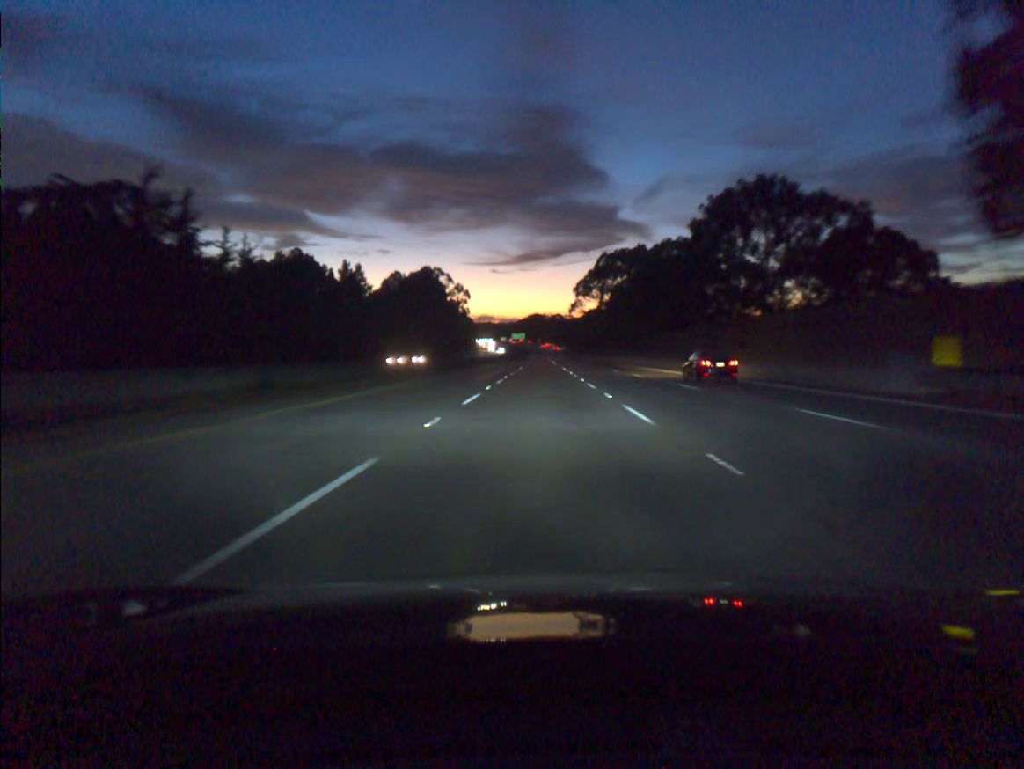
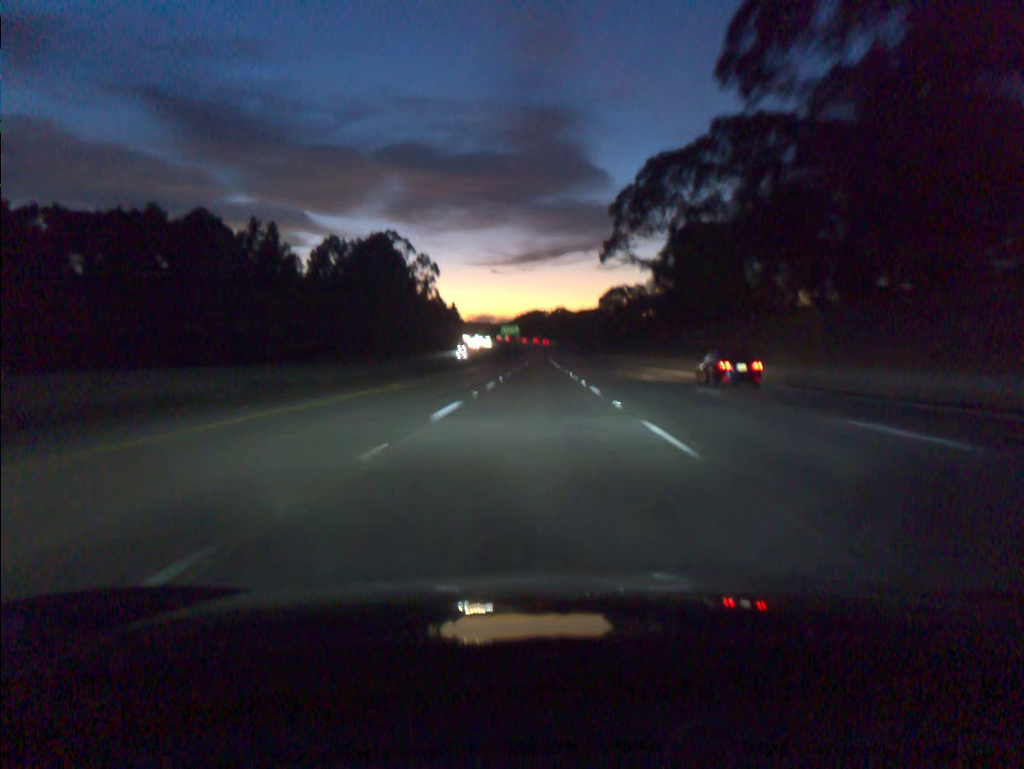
(+0.2, +92.0) m; 0°
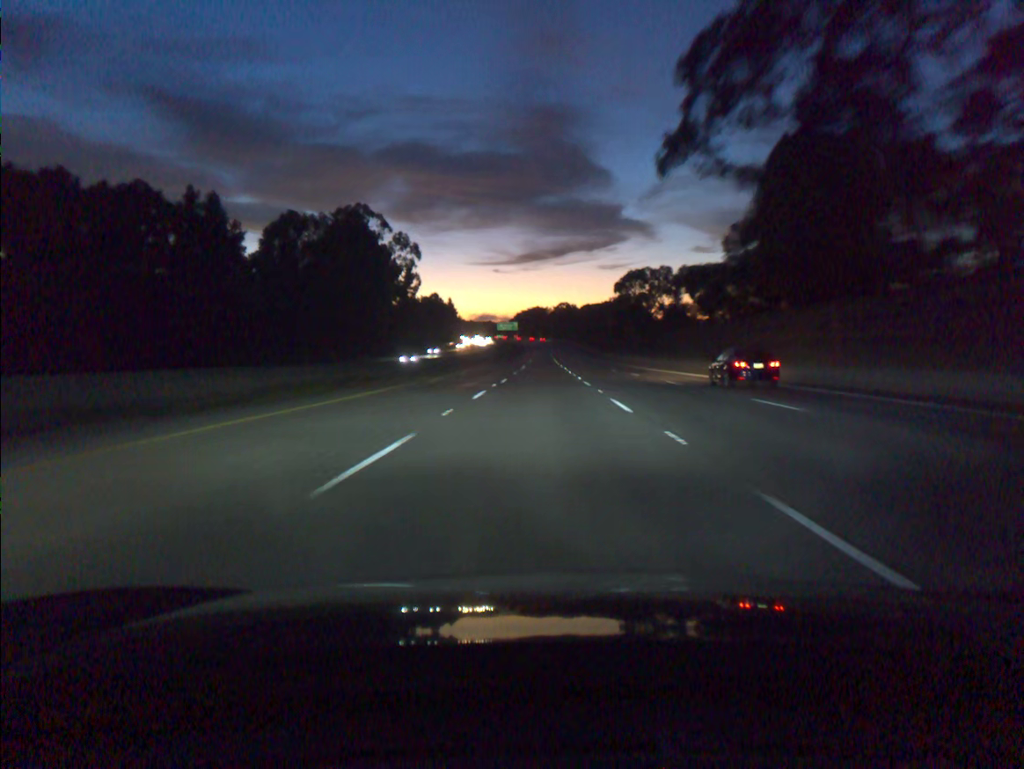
(-0.1, +36.7) m; 0°
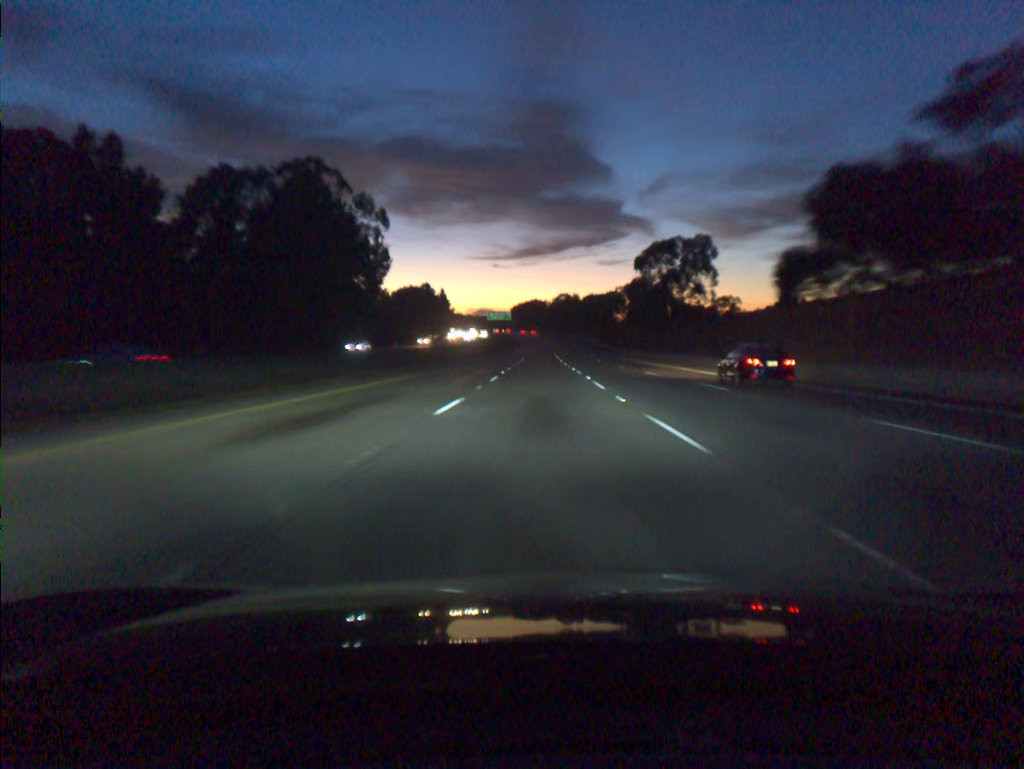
(0.0, +36.7) m; 0°
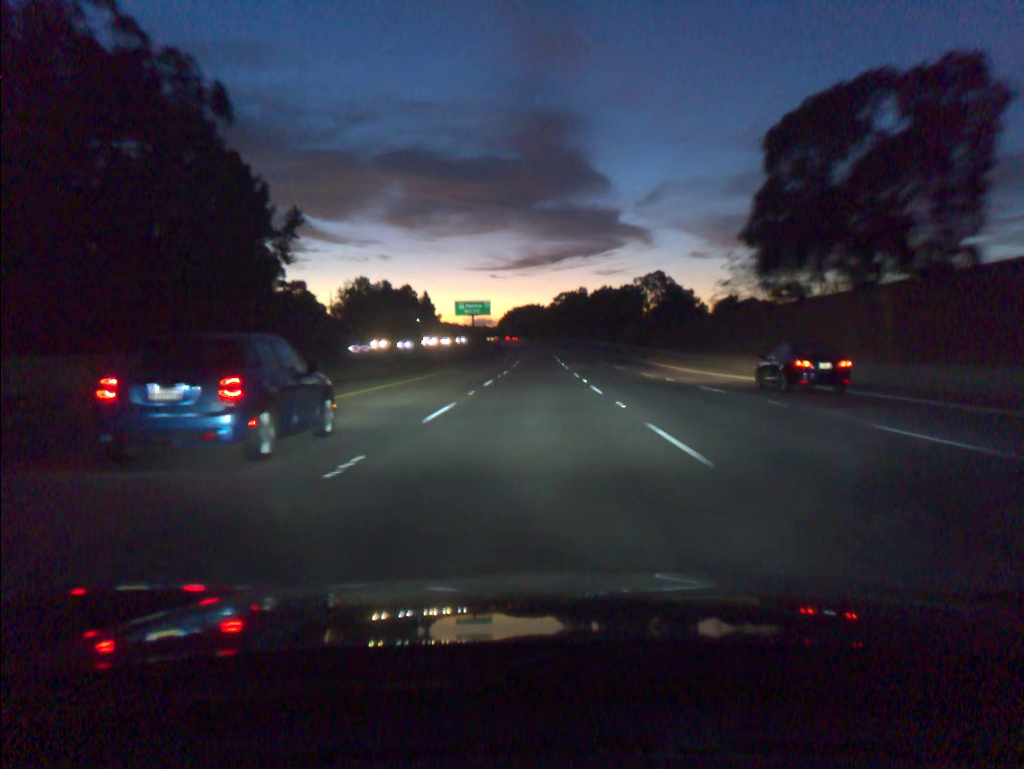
(+0.2, +73.5) m; 0°
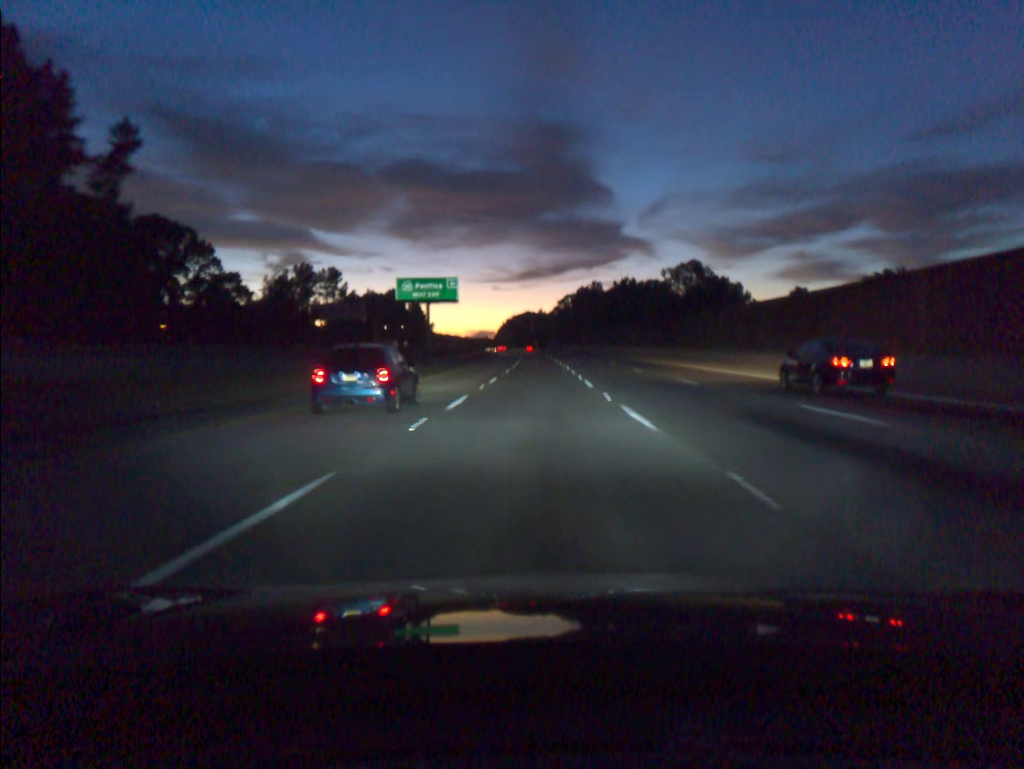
(-0.1, +54.9) m; 0°
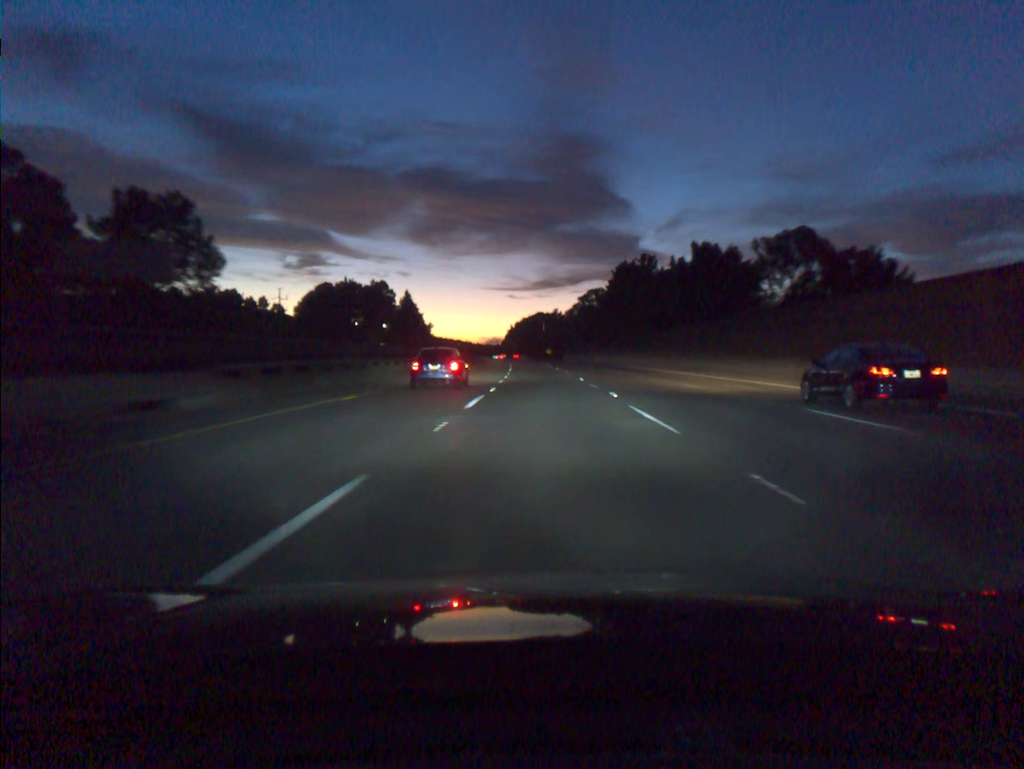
(-0.5, +72.8) m; -1°
